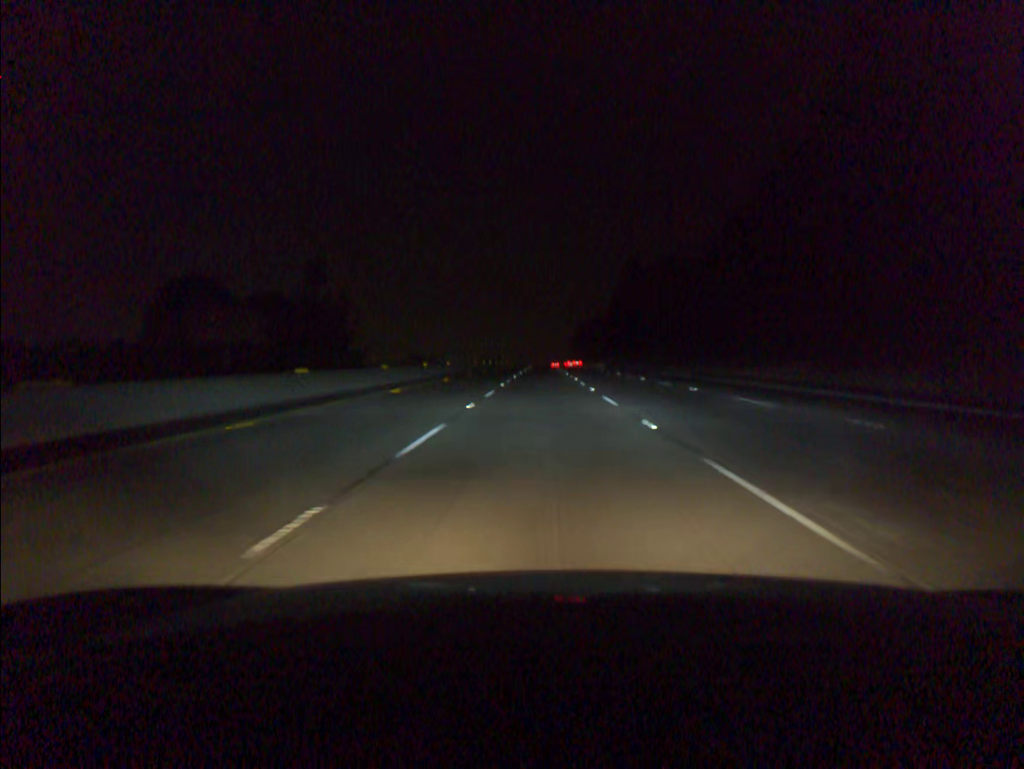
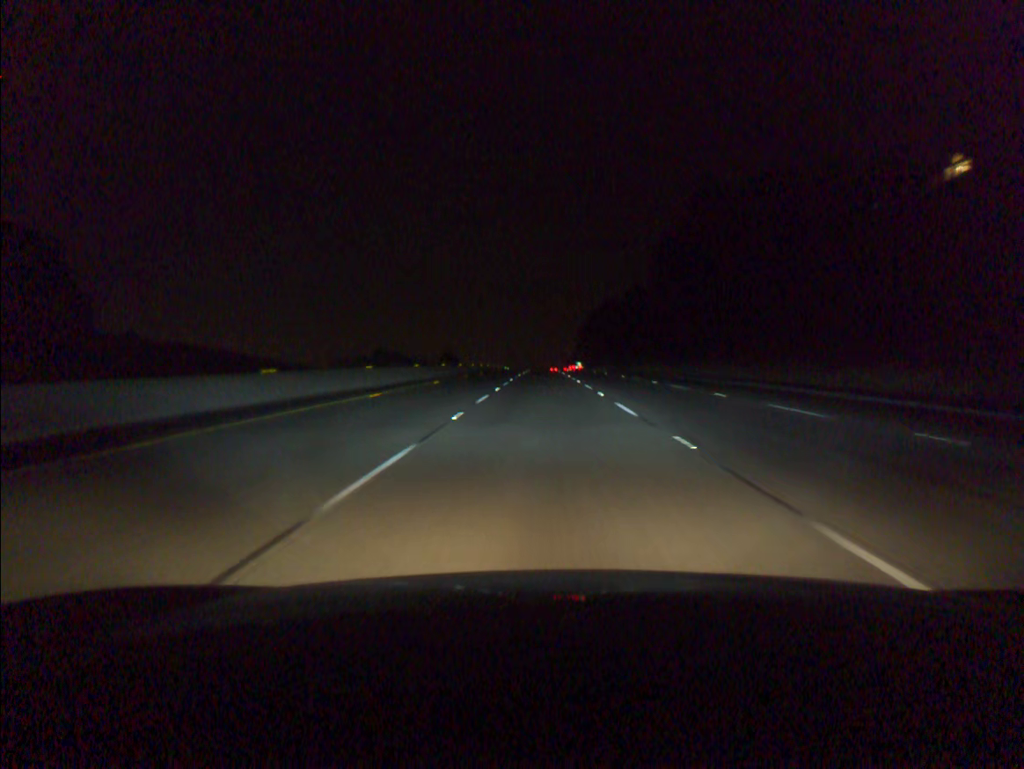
(0.0, +91.4) m; 0°
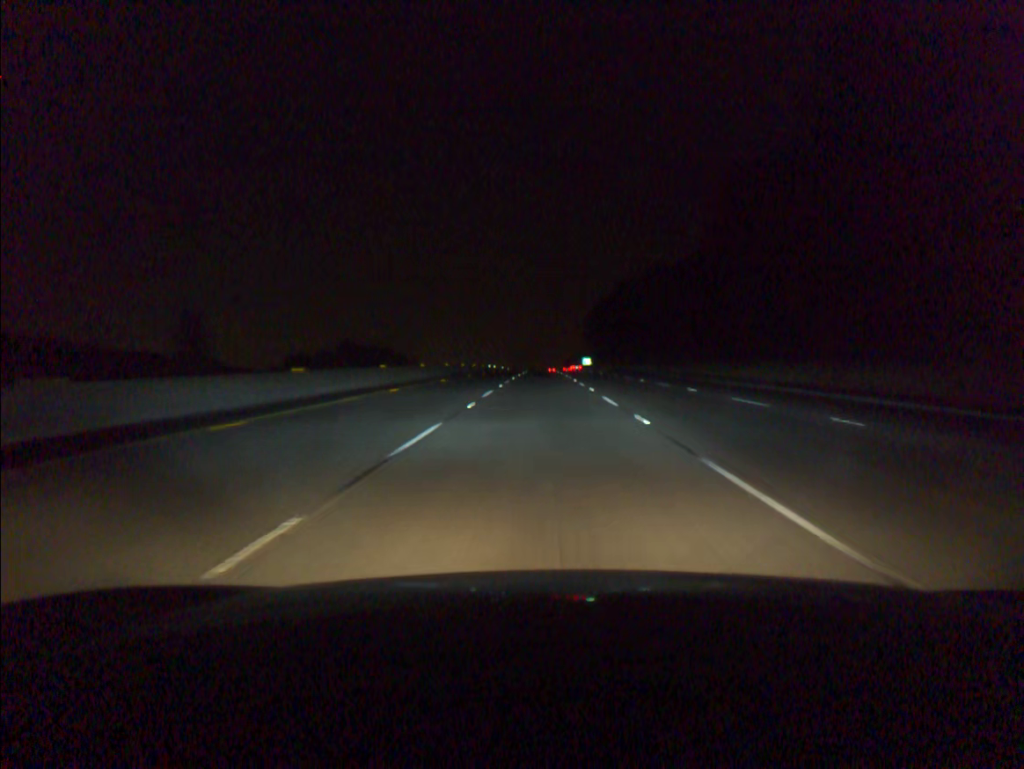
(0.0, +54.8) m; 0°
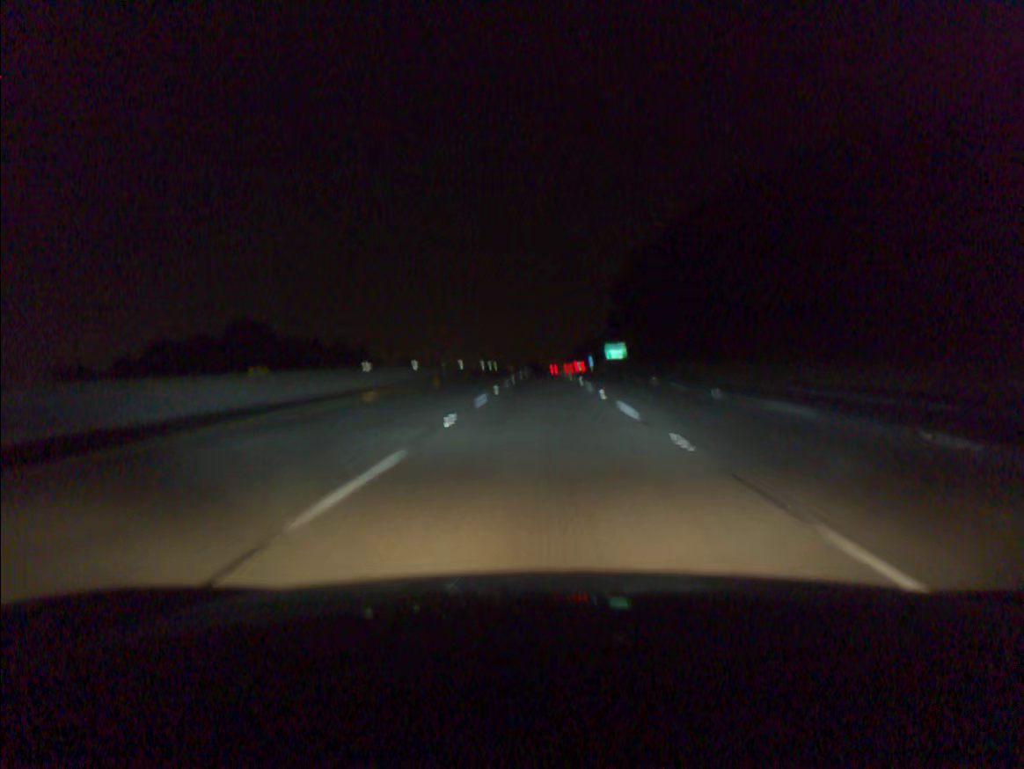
(0.0, +91.8) m; 0°
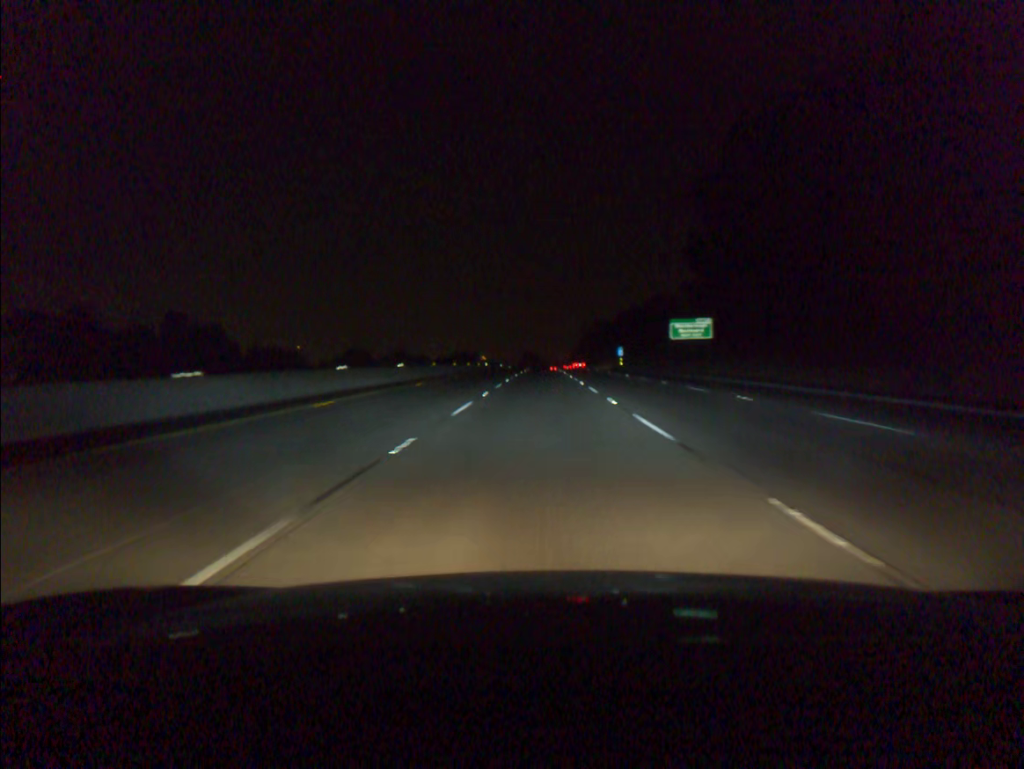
(+0.2, +92.3) m; 0°
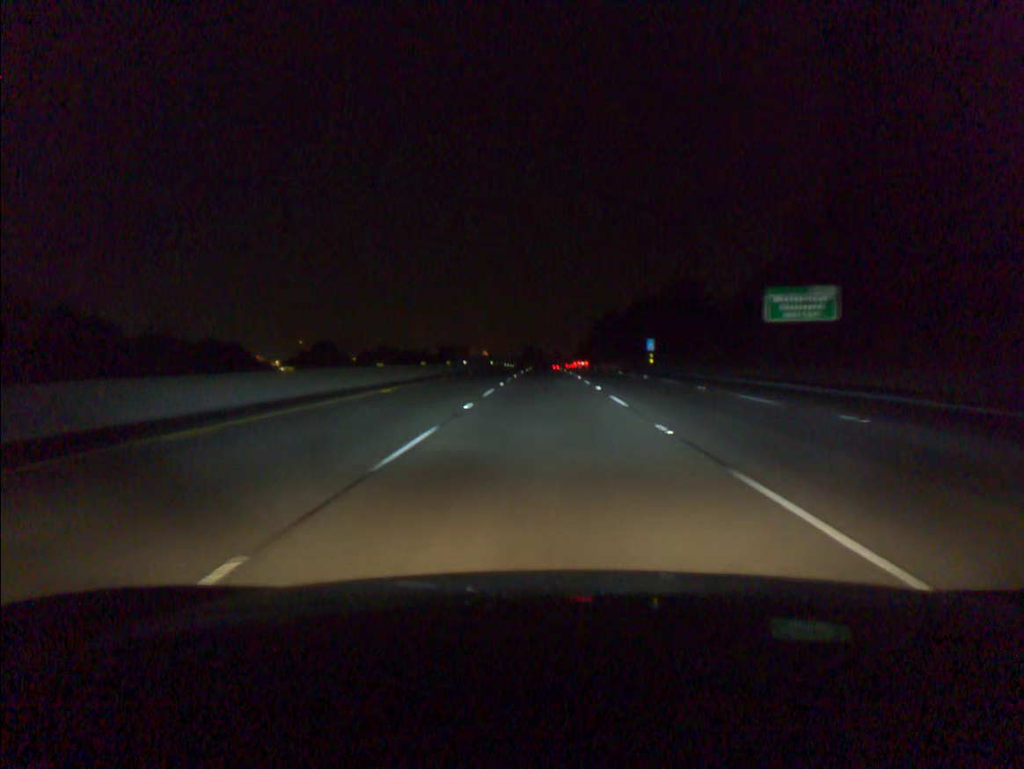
(-0.1, +36.9) m; 0°
